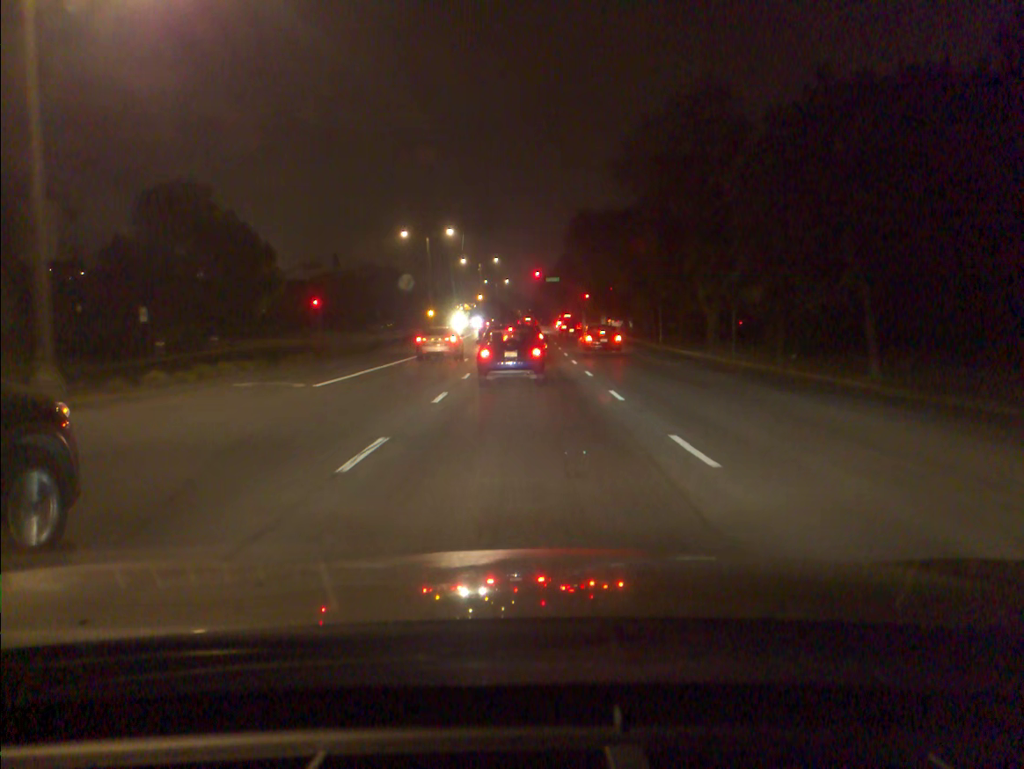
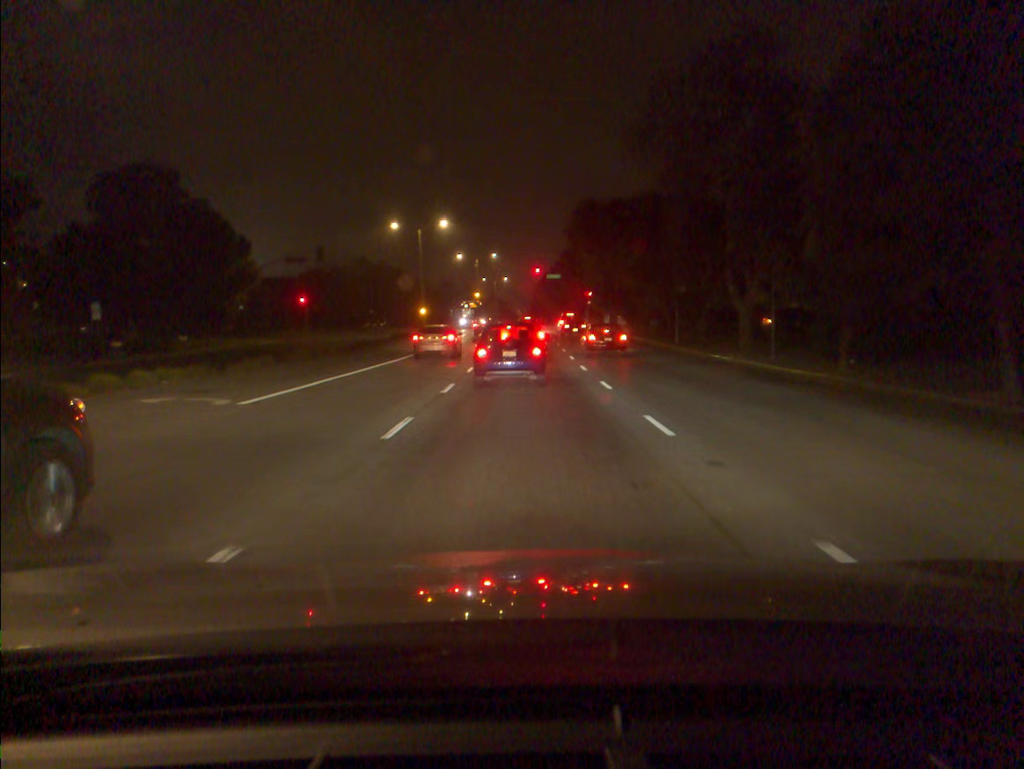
(0.0, +5.2) m; 0°
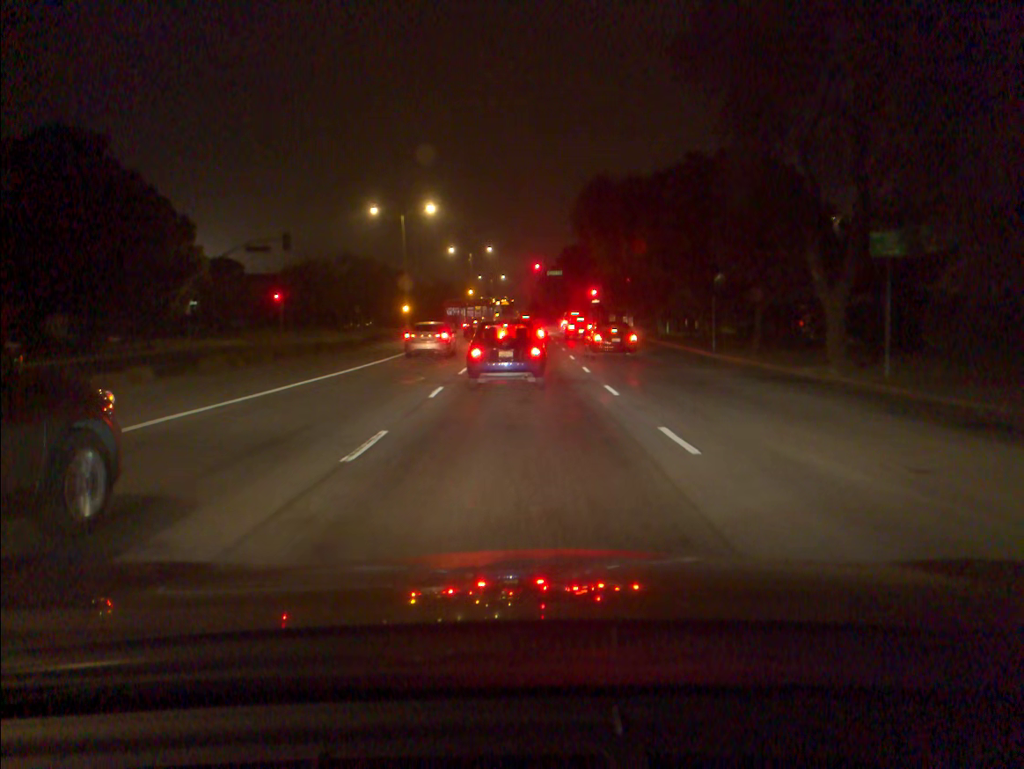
(0.0, +9.0) m; 0°
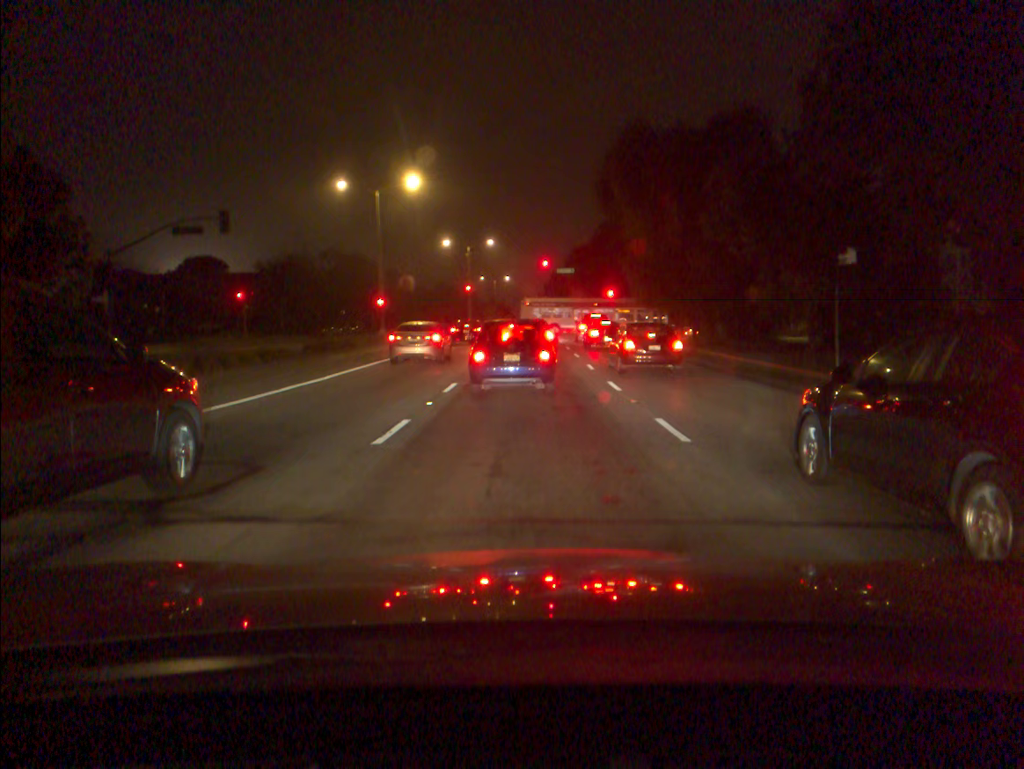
(-0.1, +13.3) m; 0°
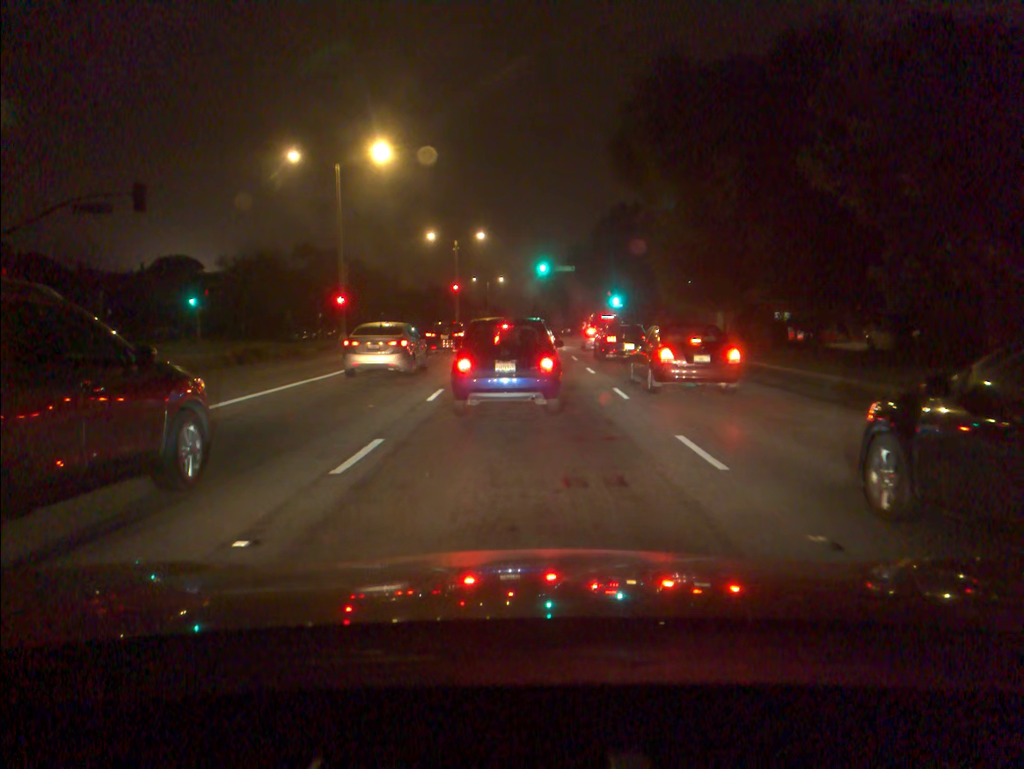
(0.0, +9.2) m; -1°
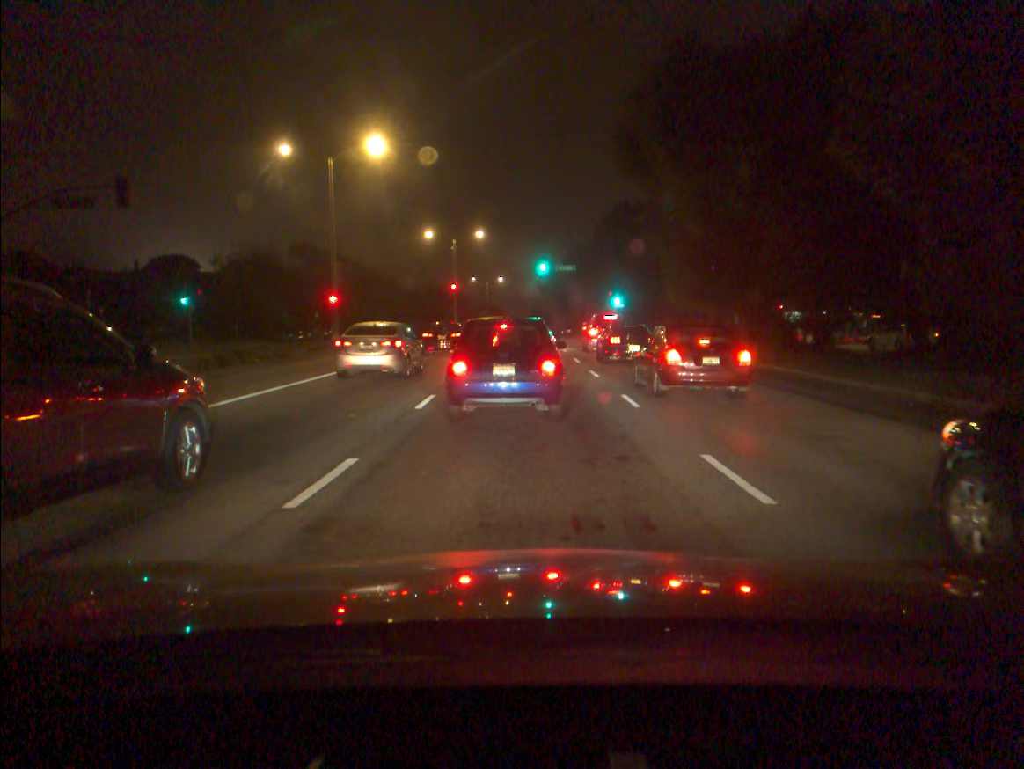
(0.0, +1.5) m; +1°
